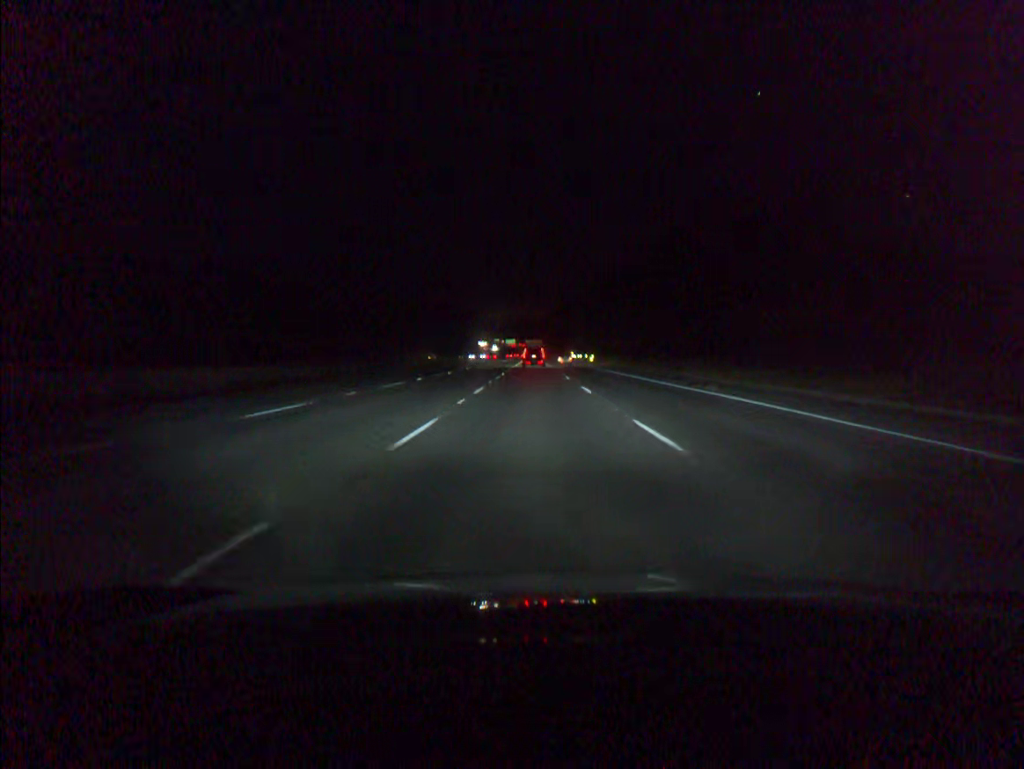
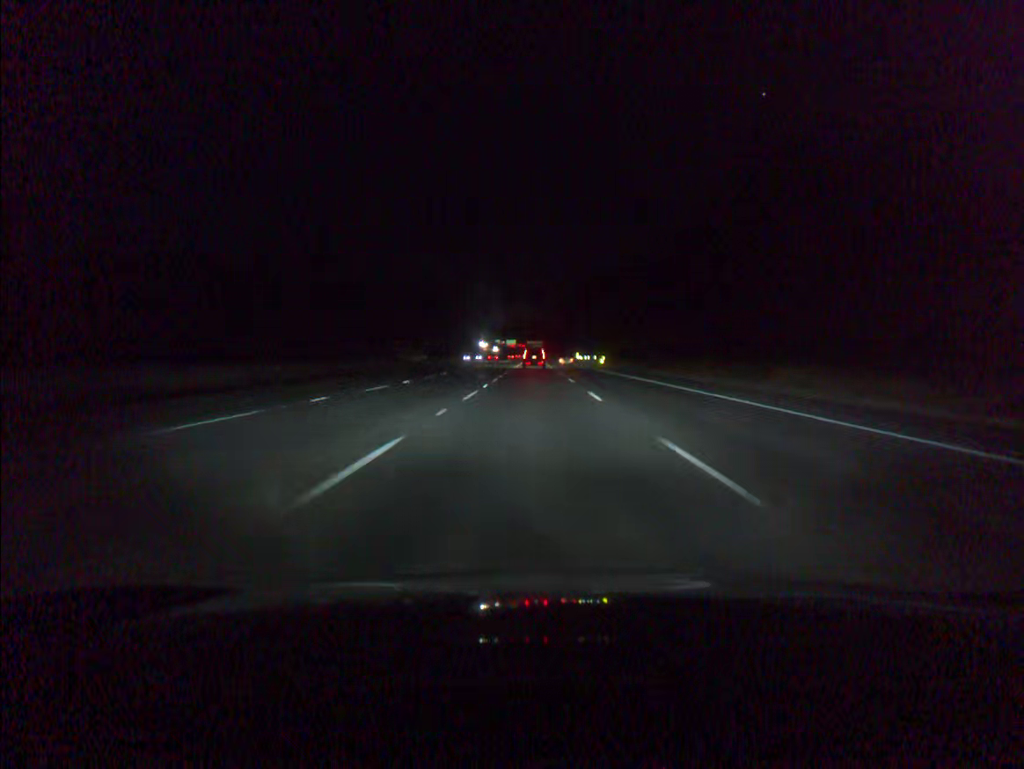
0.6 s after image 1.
(0.0, +18.2) m; 0°
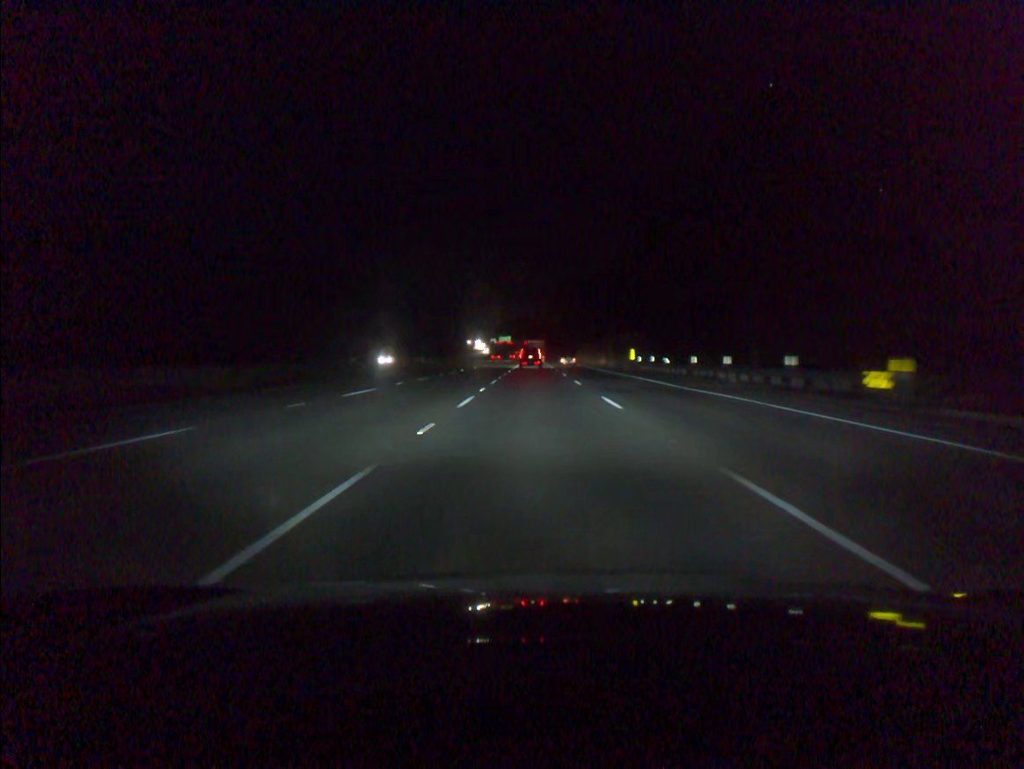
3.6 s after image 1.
(-0.2, +91.0) m; 0°
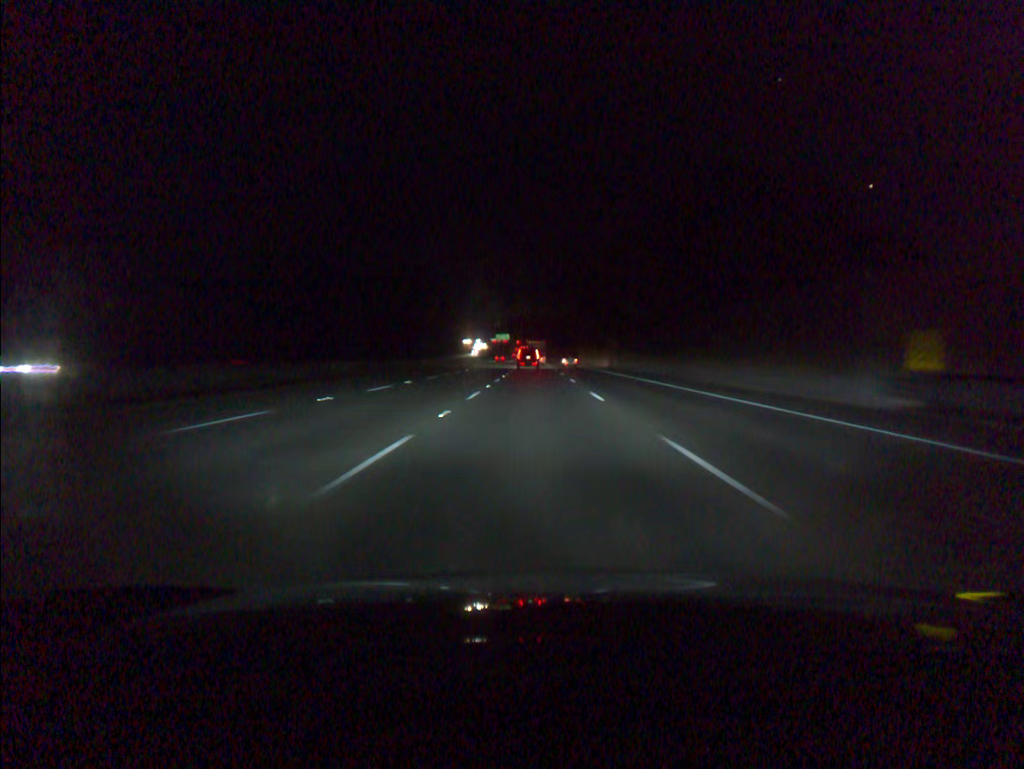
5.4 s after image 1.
(-0.1, +54.7) m; 0°
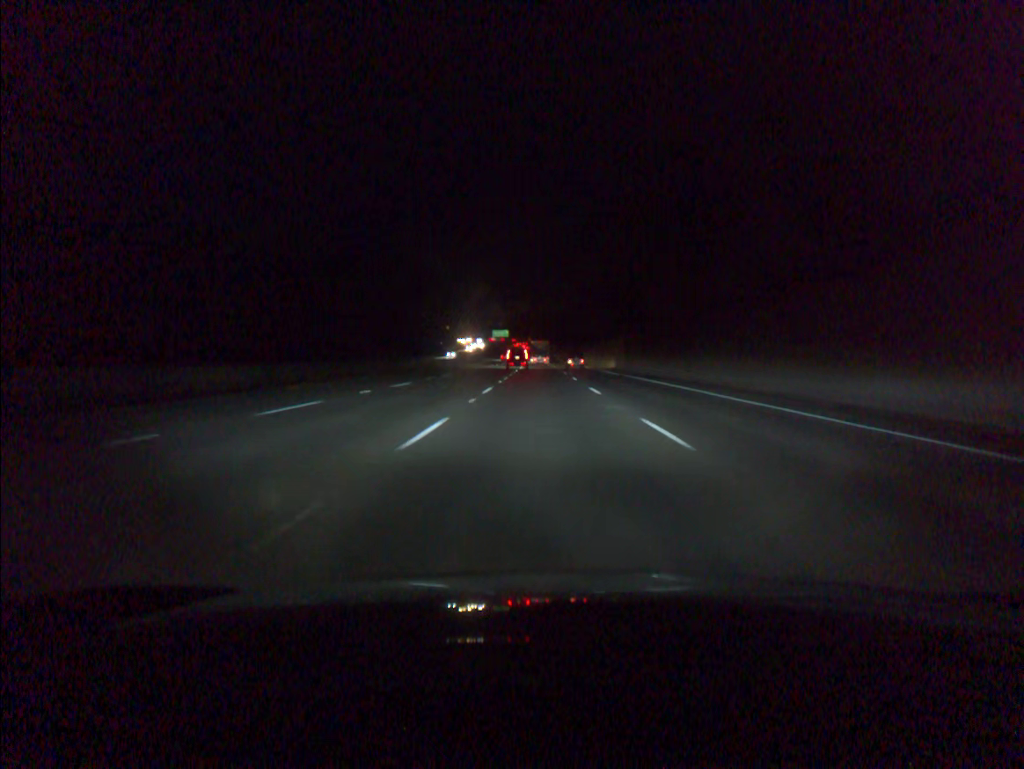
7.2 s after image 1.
(-0.1, +55.0) m; 0°
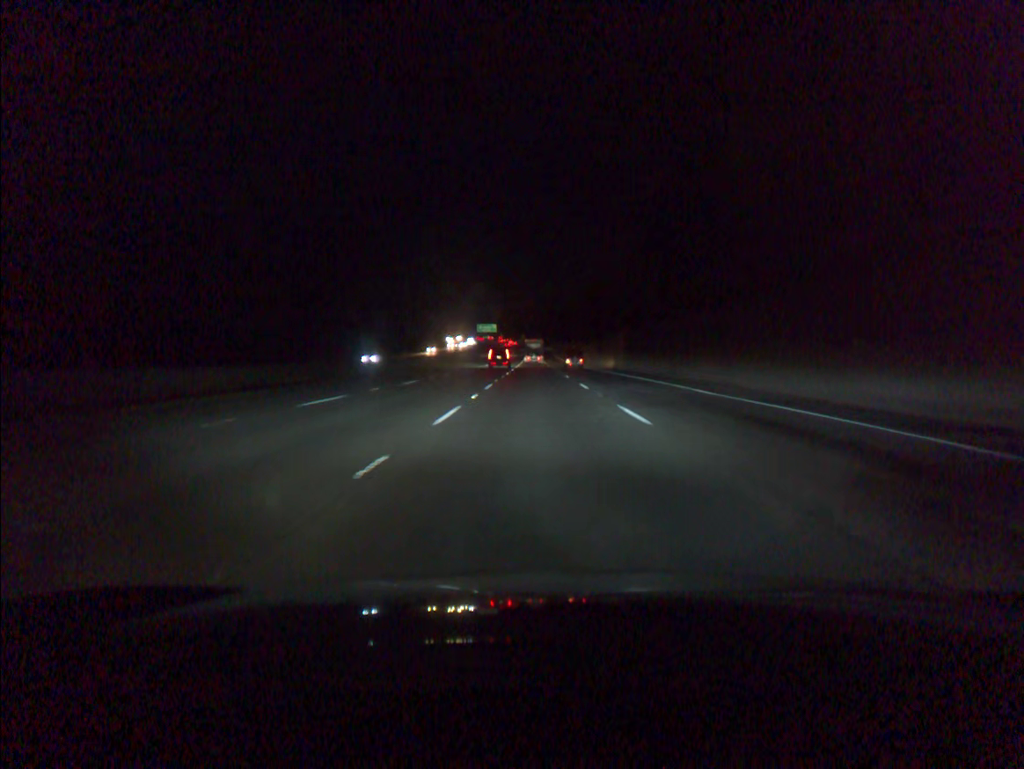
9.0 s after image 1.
(+0.1, +55.3) m; 0°
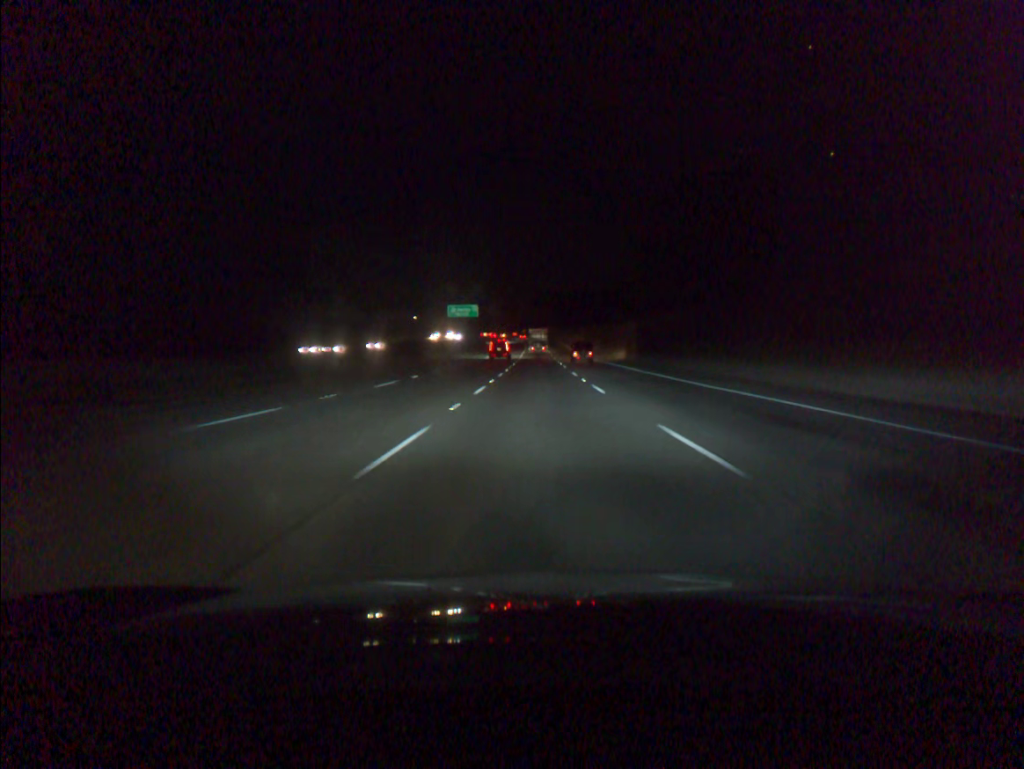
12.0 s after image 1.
(-0.2, +93.5) m; 0°
